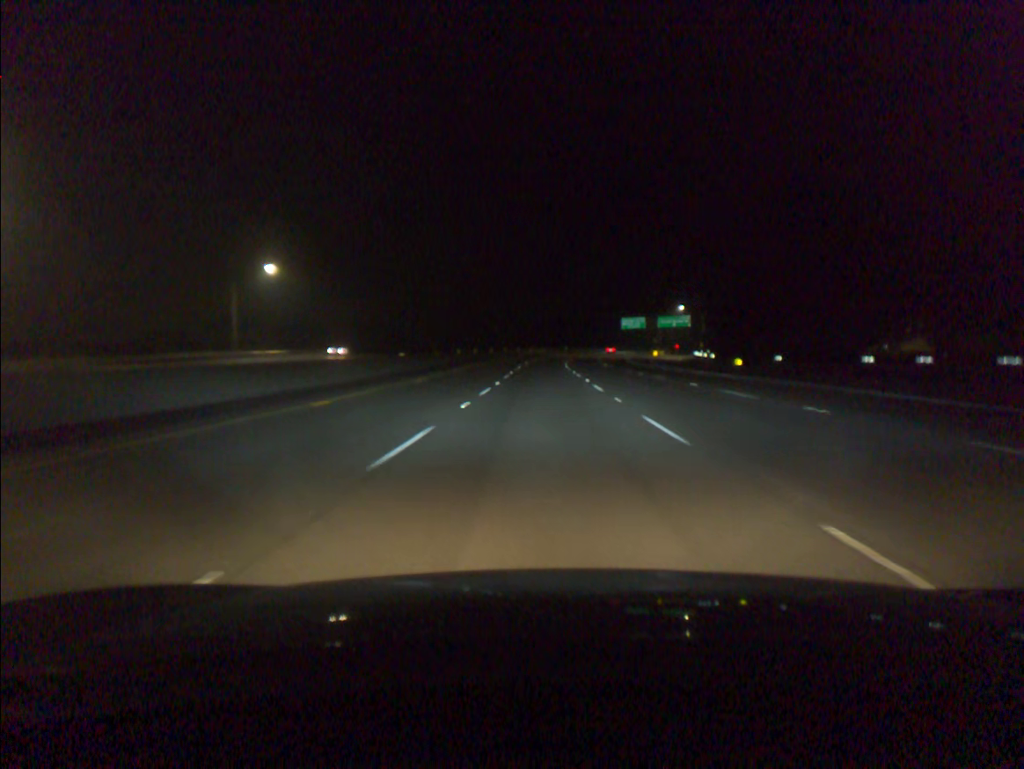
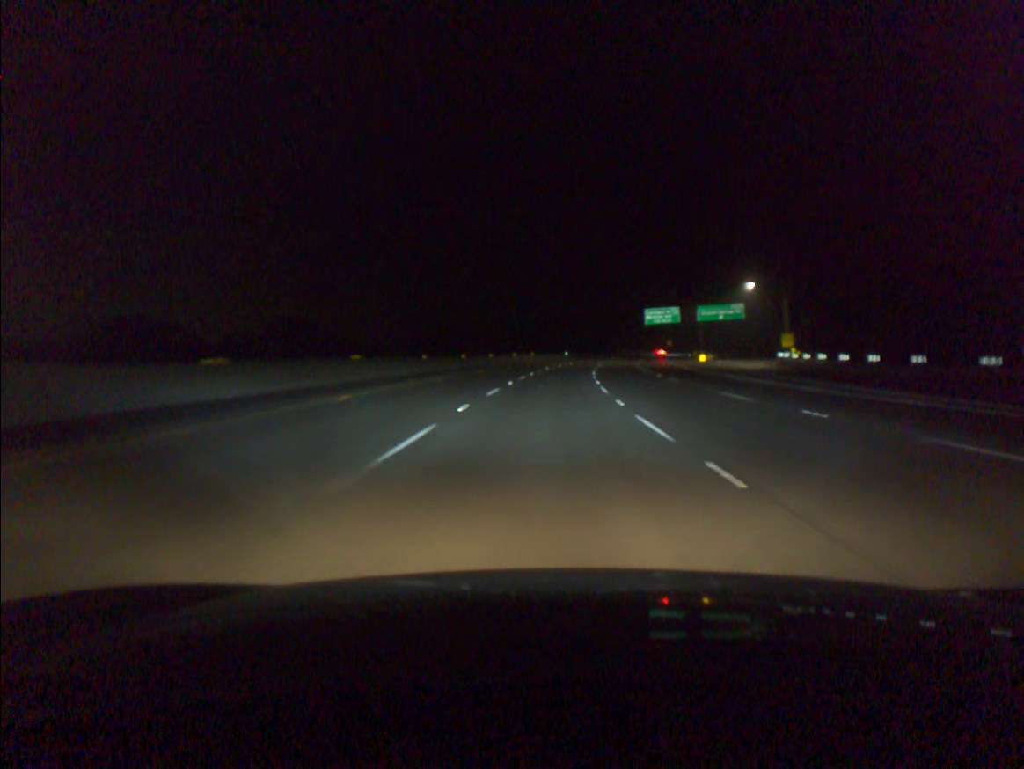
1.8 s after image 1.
(+0.2, +56.3) m; +1°
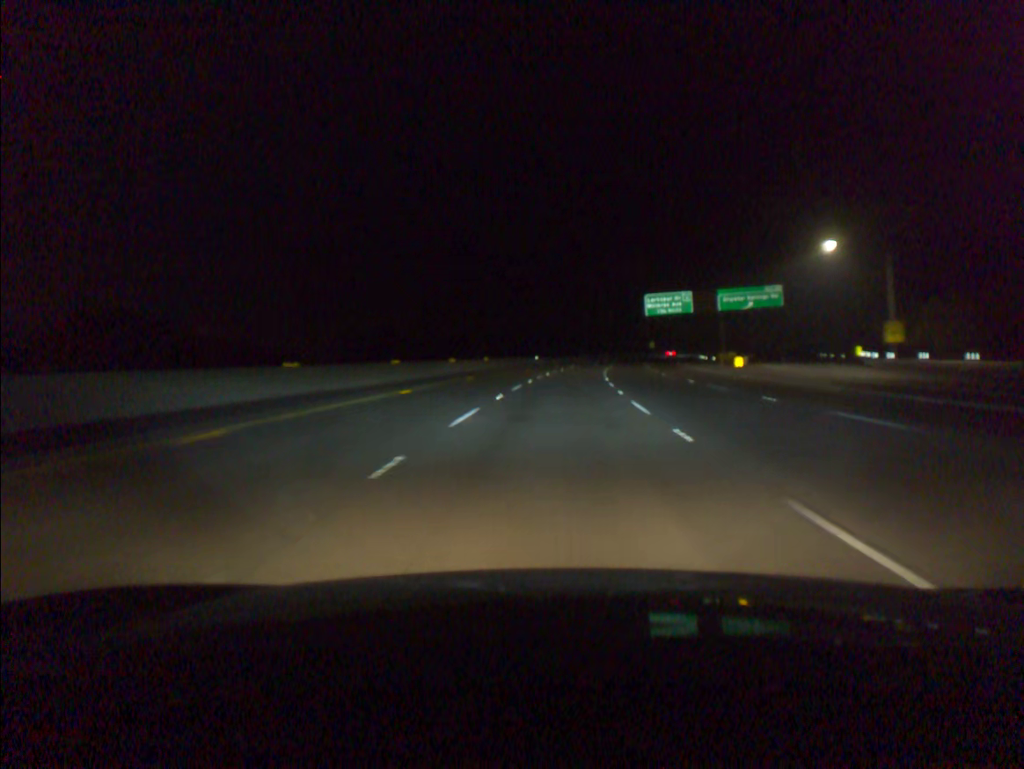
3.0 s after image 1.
(+0.7, +37.7) m; +2°
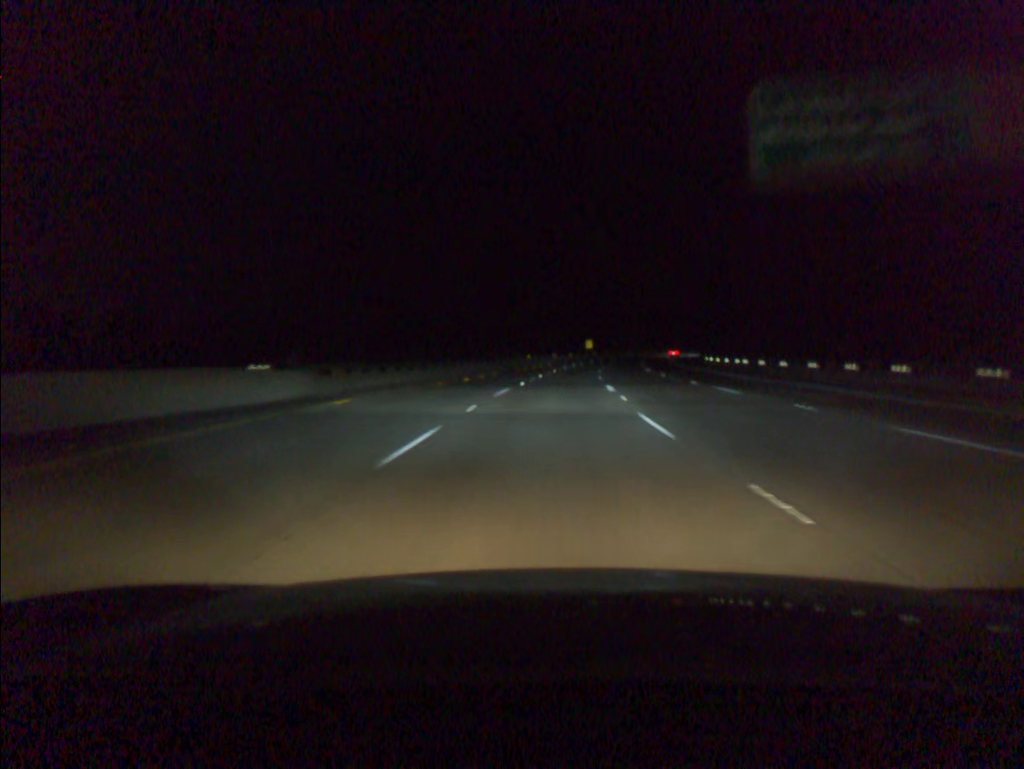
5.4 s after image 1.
(+4.6, +75.6) m; +7°
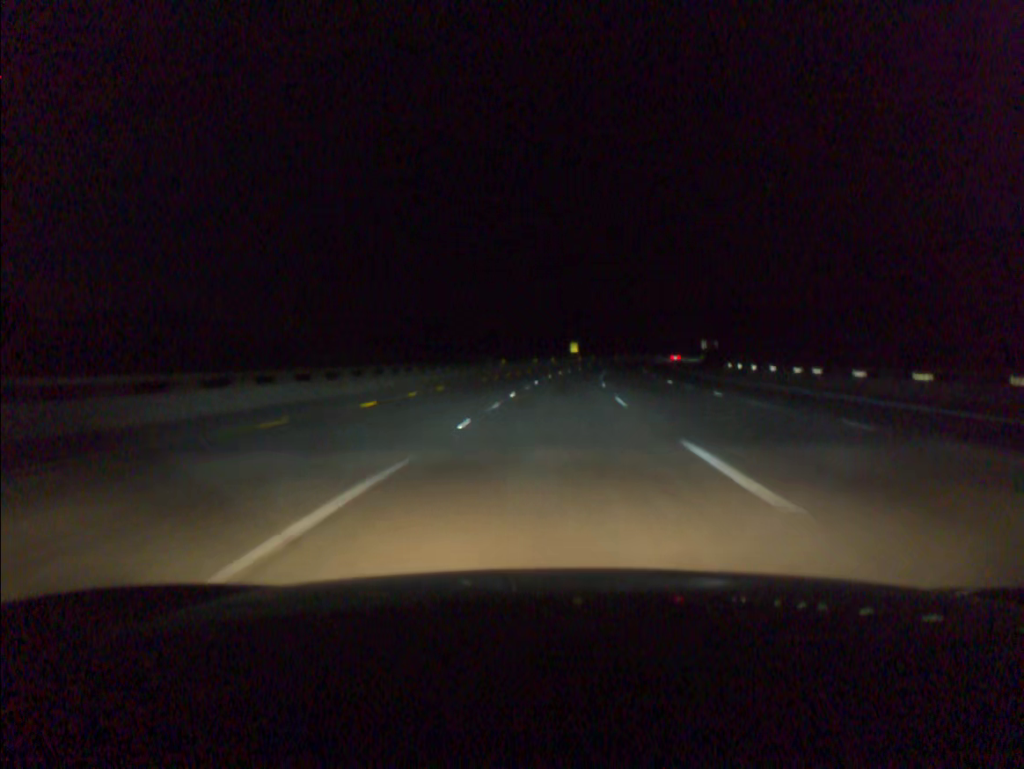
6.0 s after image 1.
(+0.2, +19.0) m; +1°
